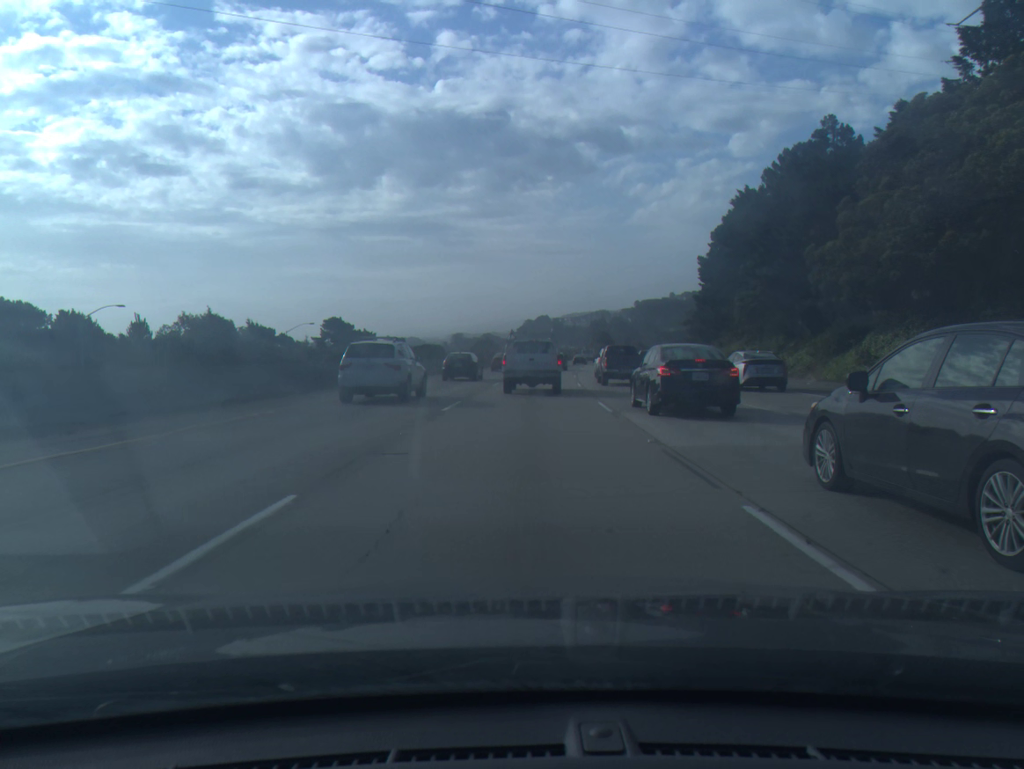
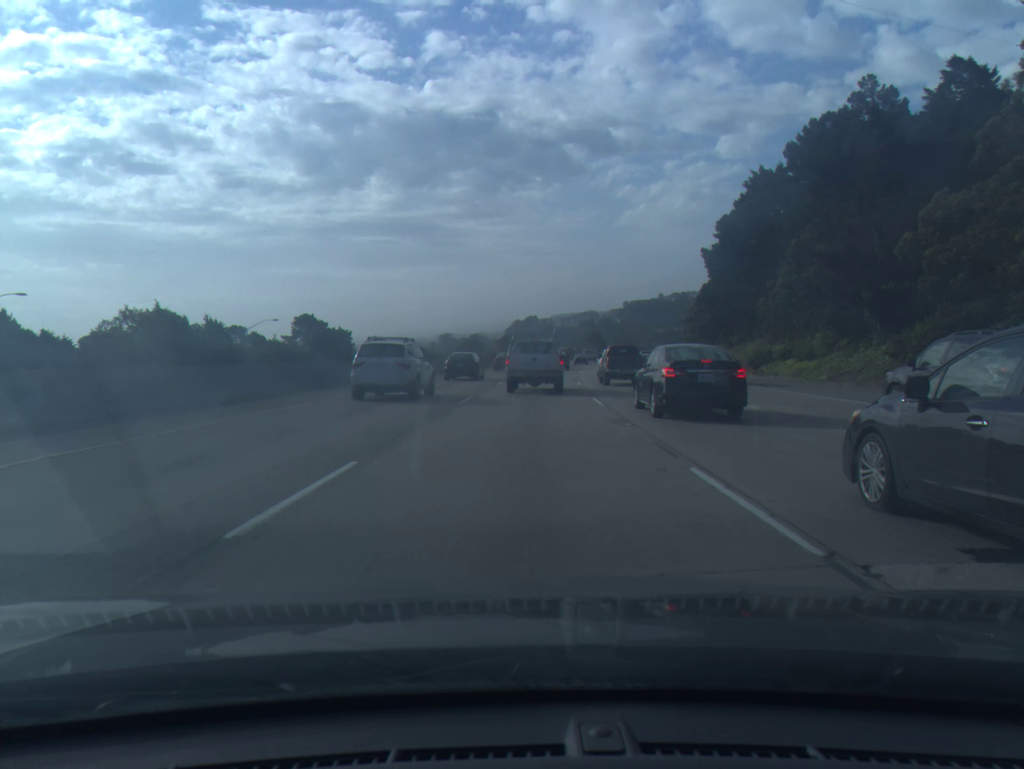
(+0.1, +12.5) m; +1°
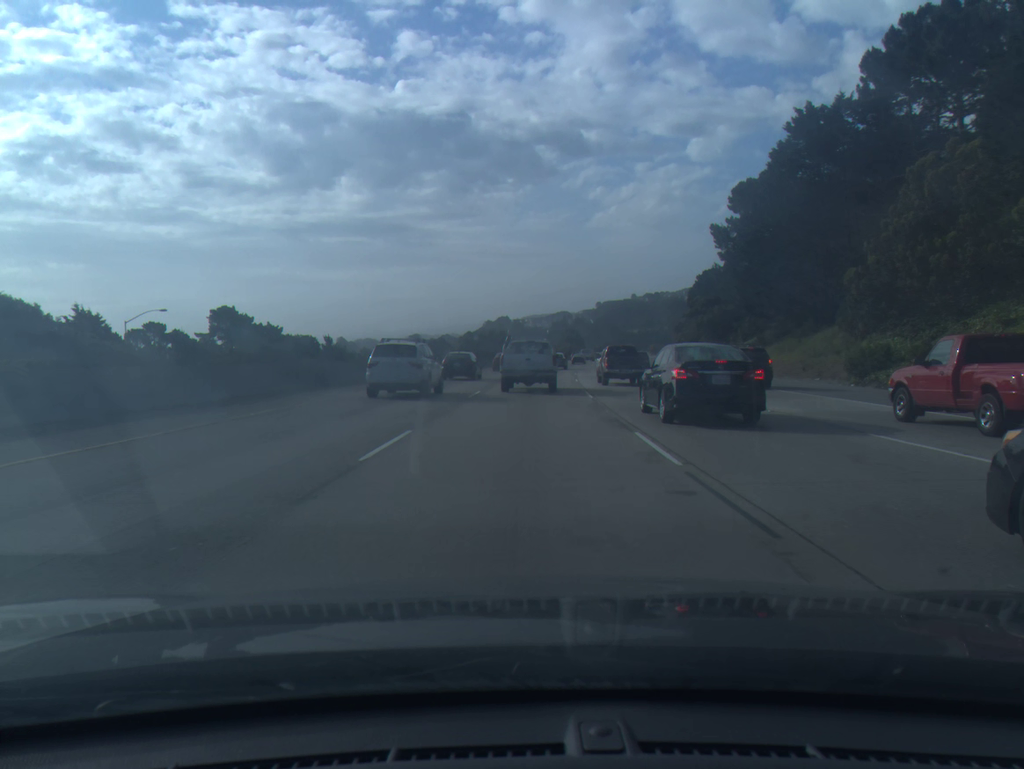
(+0.4, +25.3) m; +2°
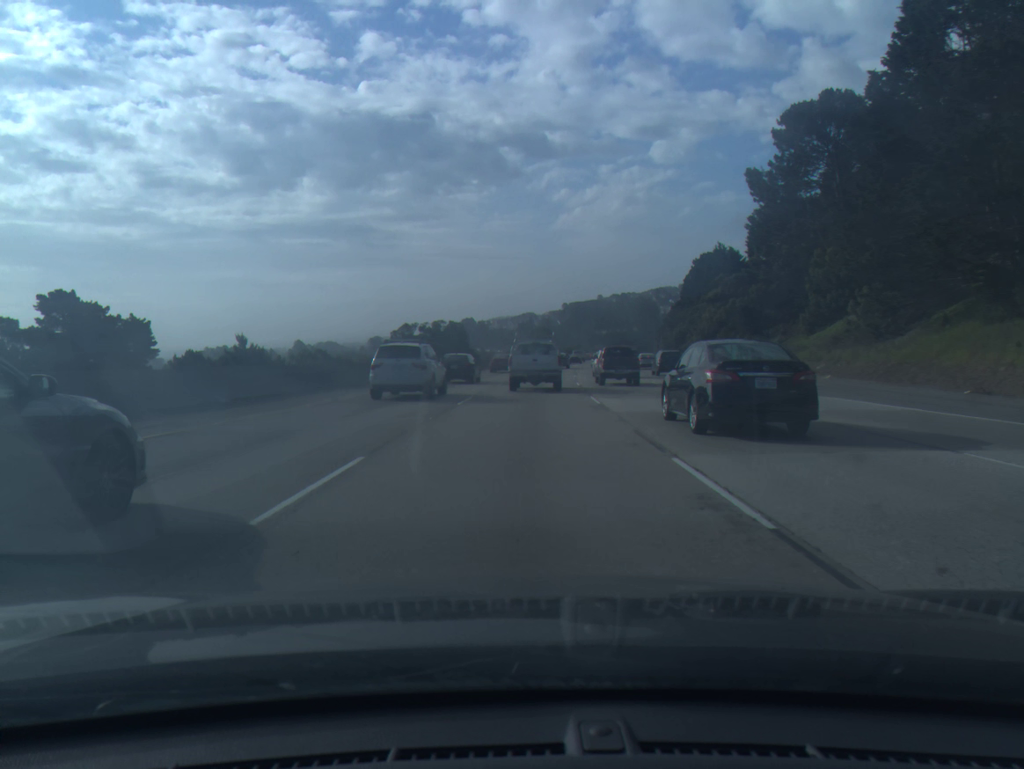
(+0.7, +32.5) m; +2°
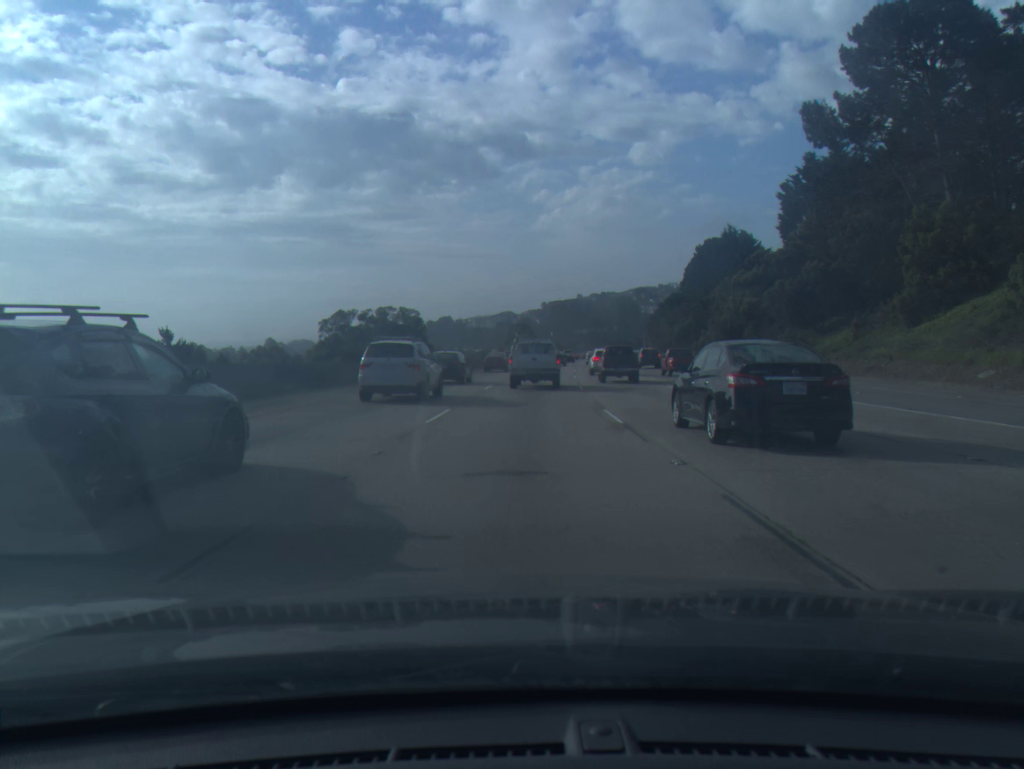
(+0.3, +20.3) m; +2°
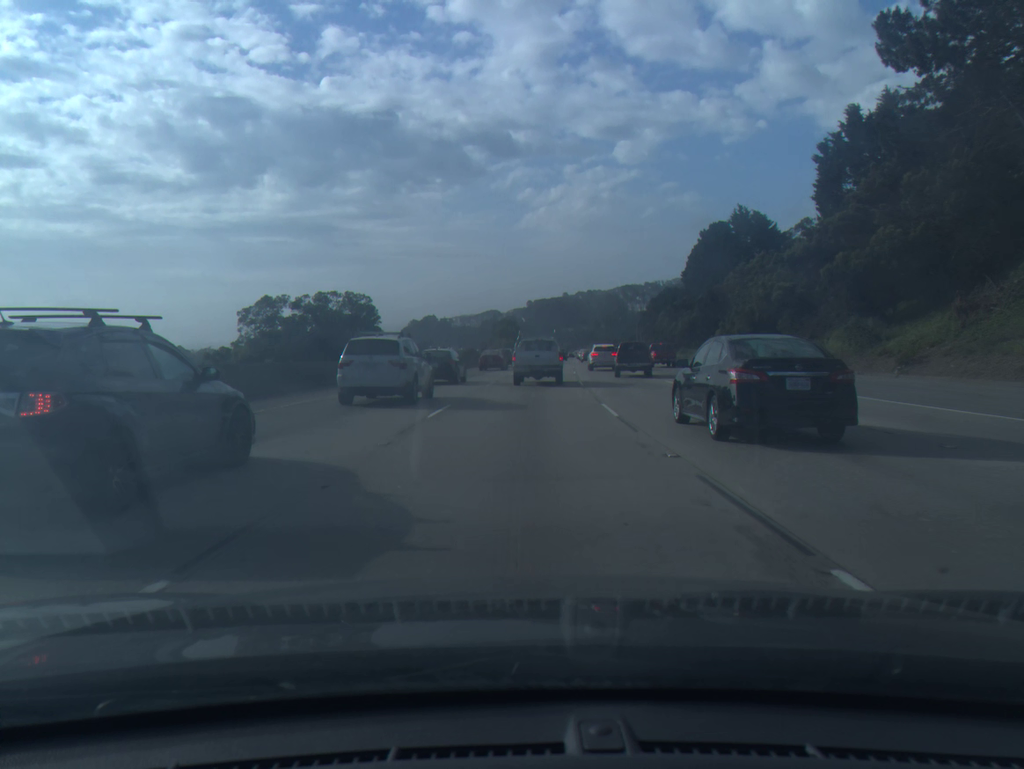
(+0.1, +14.0) m; +1°
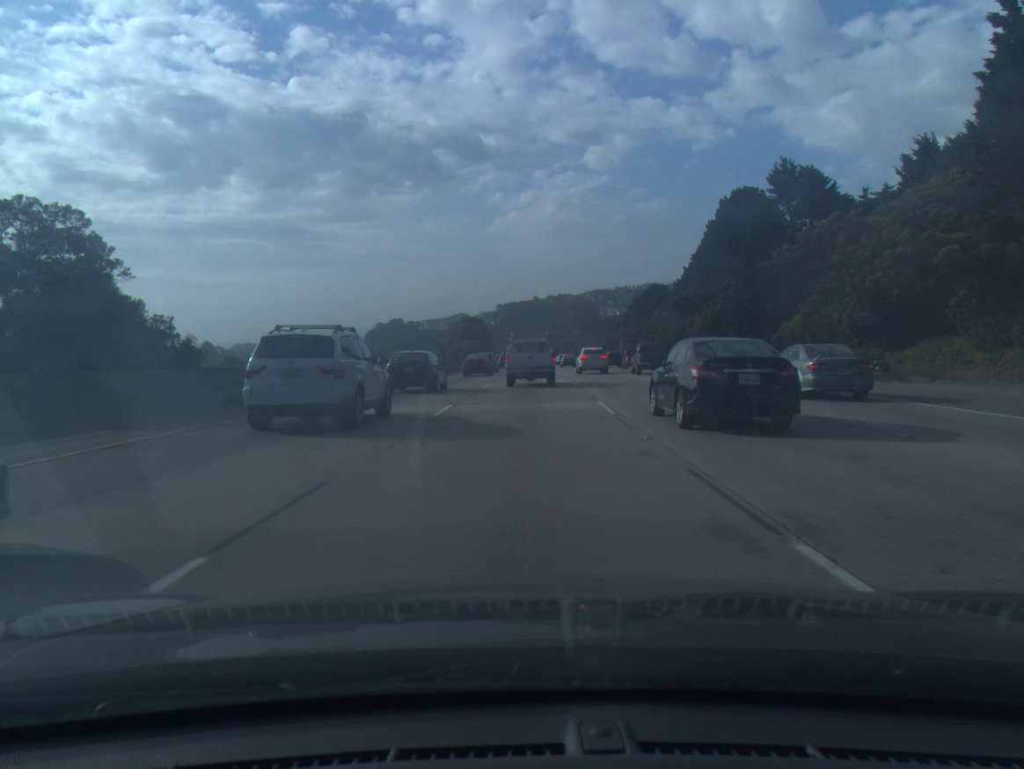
(+0.5, +28.6) m; +2°
